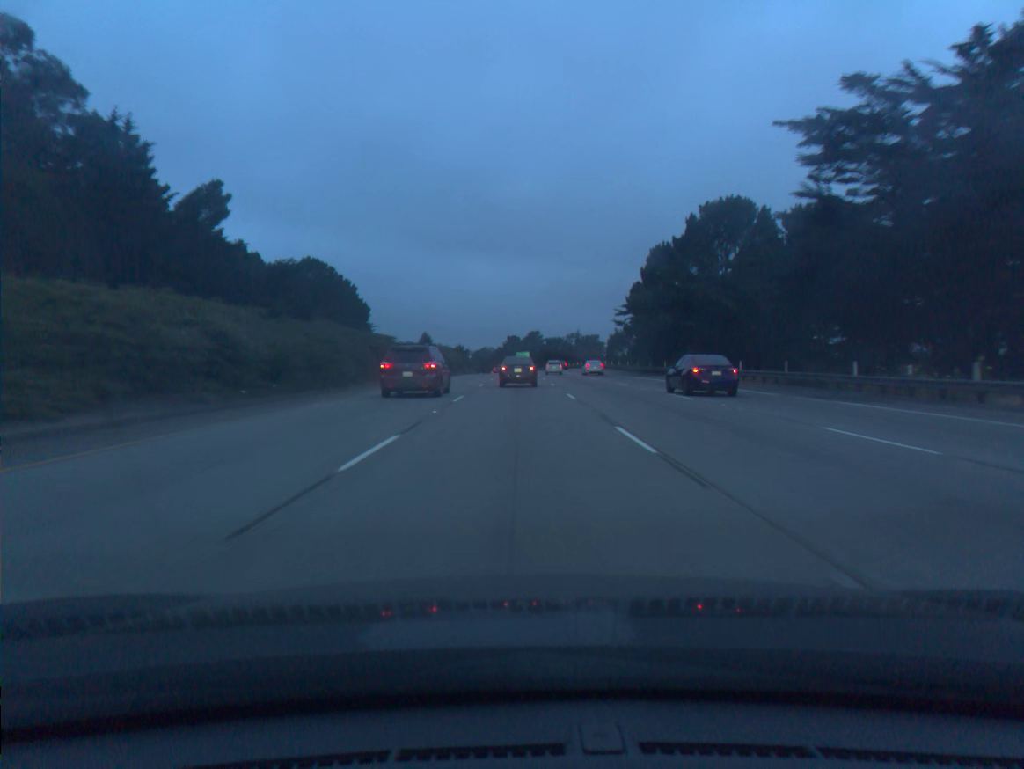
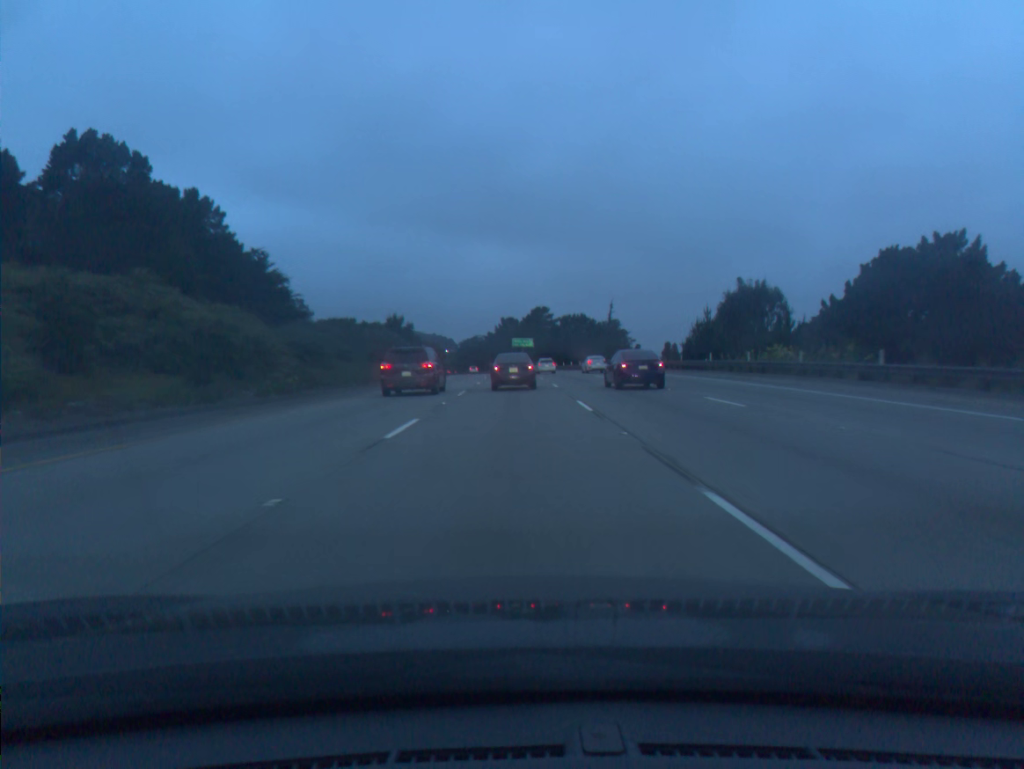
(+0.1, +93.9) m; 0°
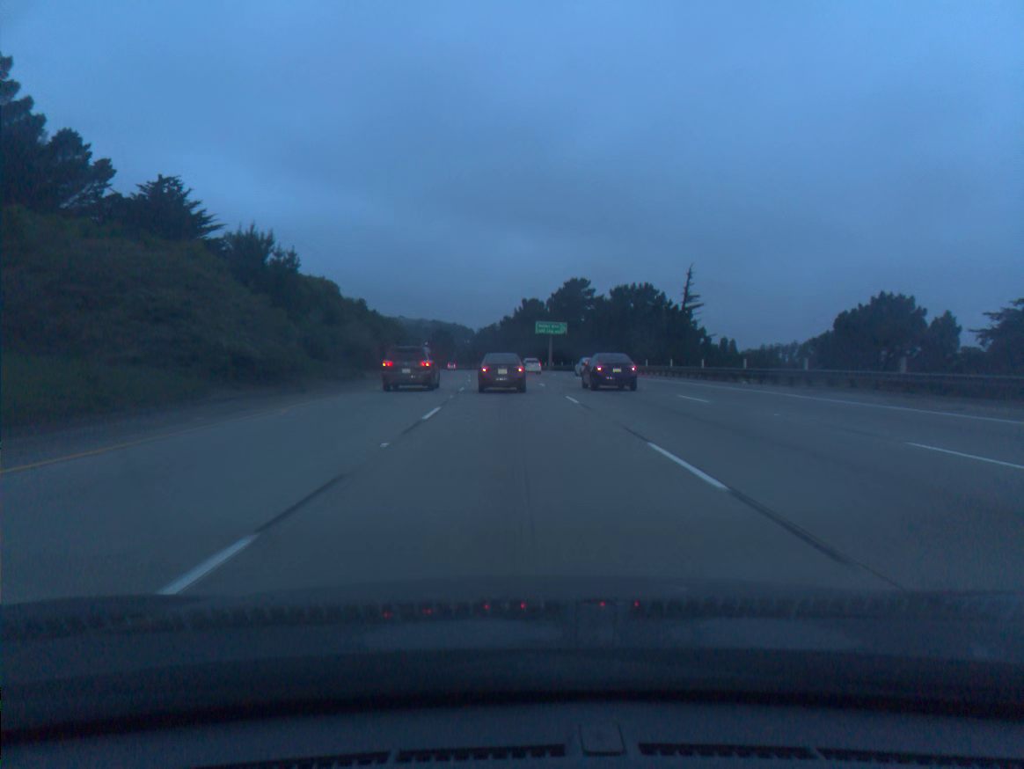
(-0.5, +54.8) m; -1°
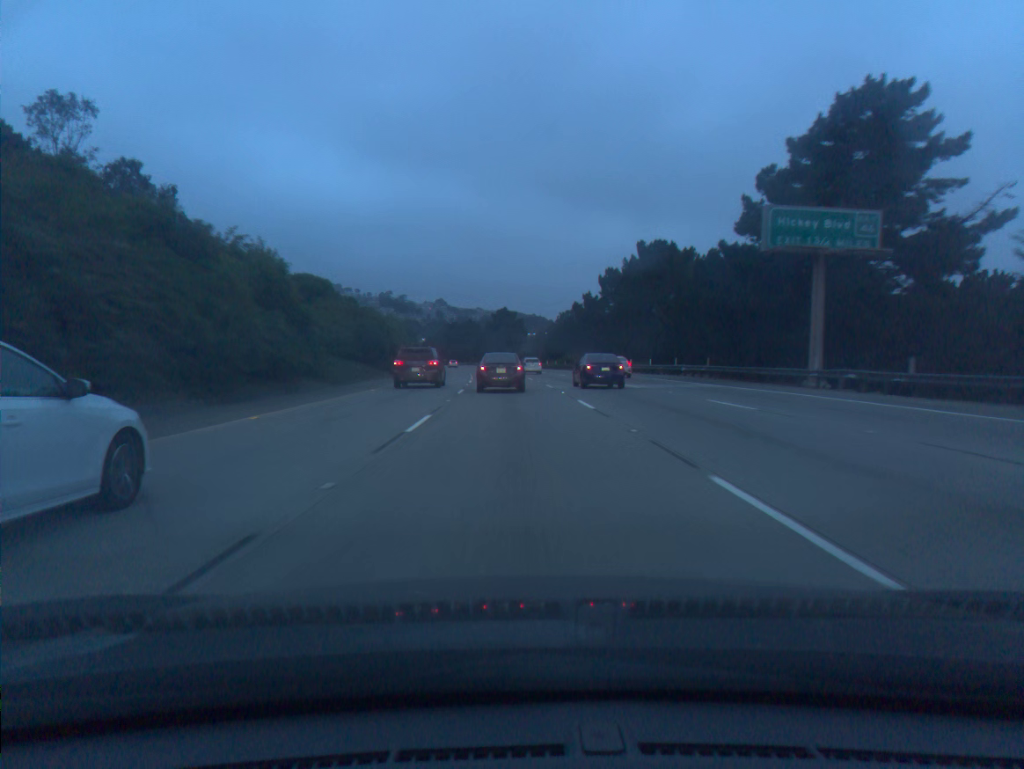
(-4.3, +90.5) m; -6°
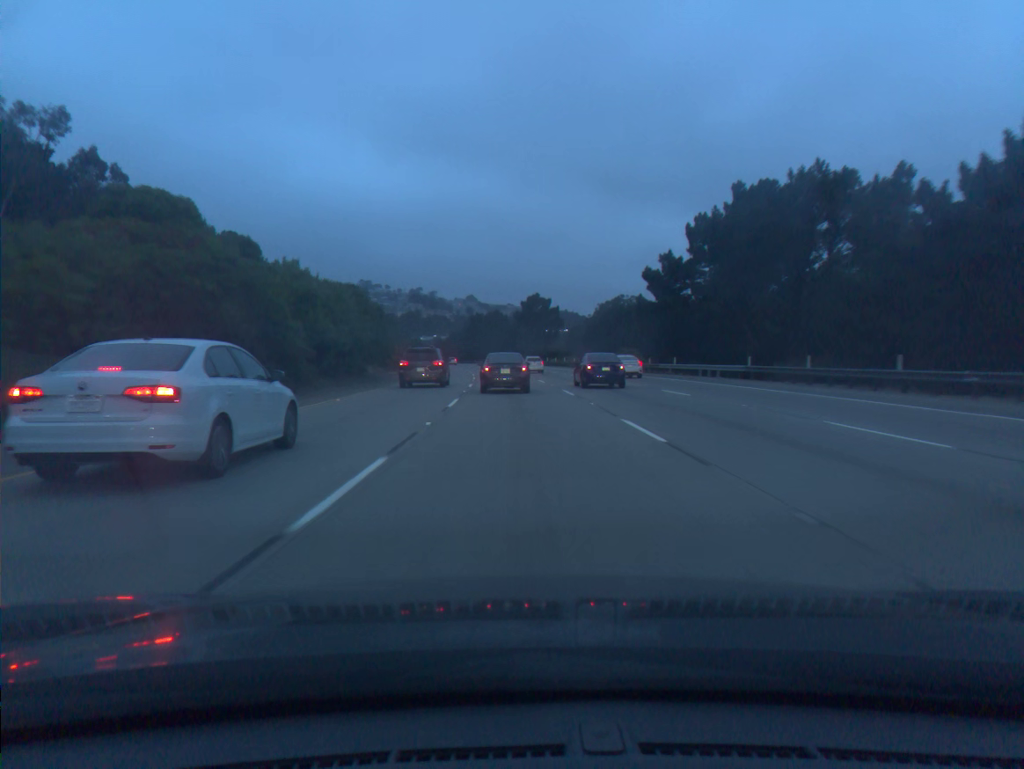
(-0.7, +36.7) m; -2°
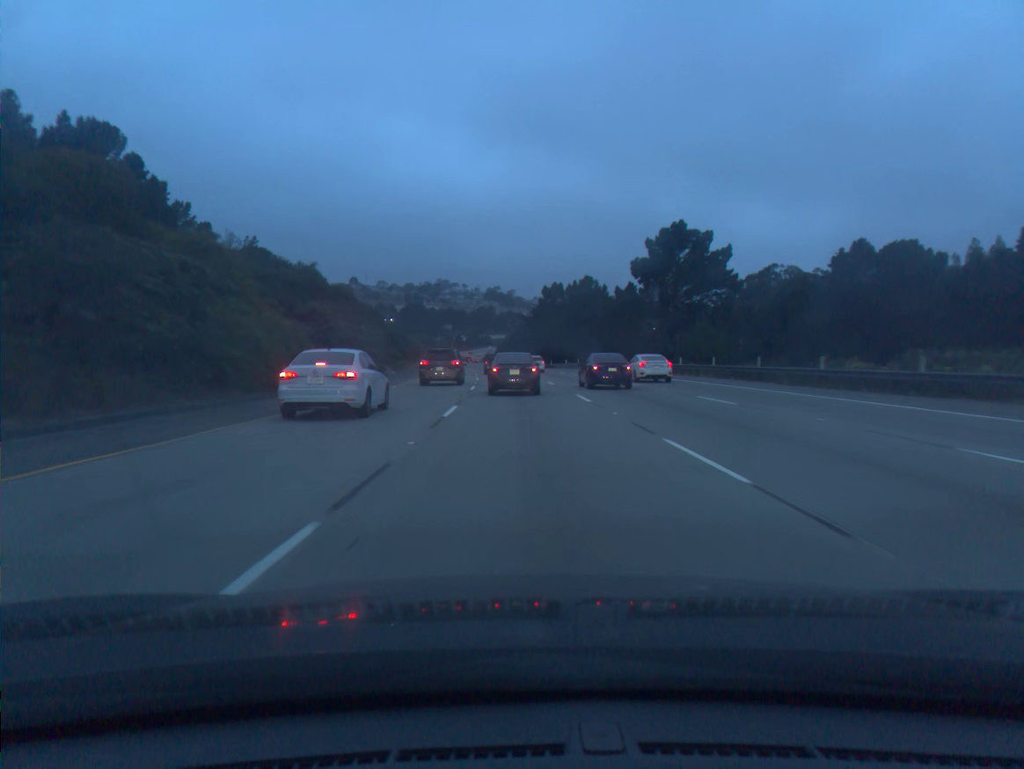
(-4.3, +91.1) m; -6°
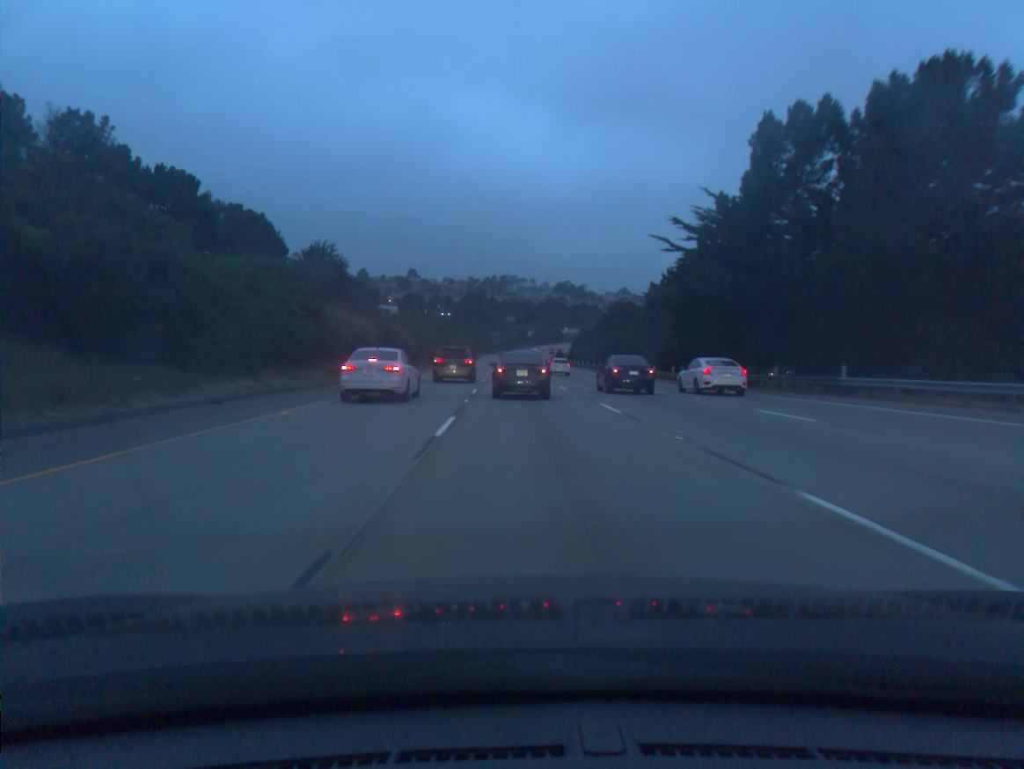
(-4.5, +91.8) m; -5°
